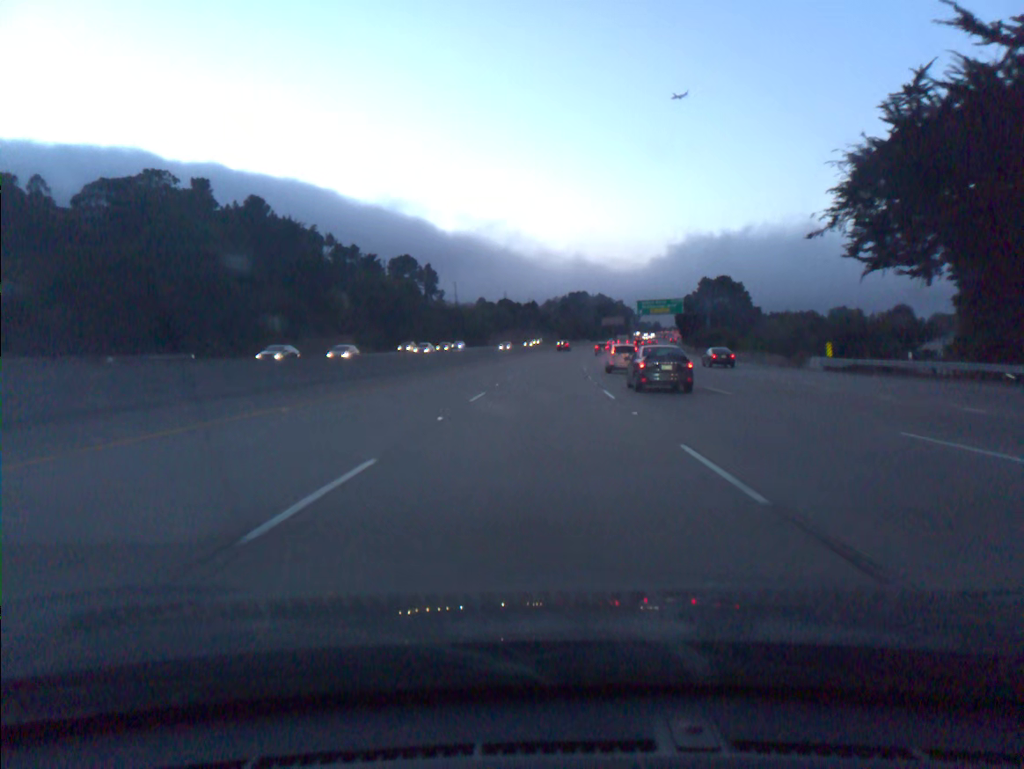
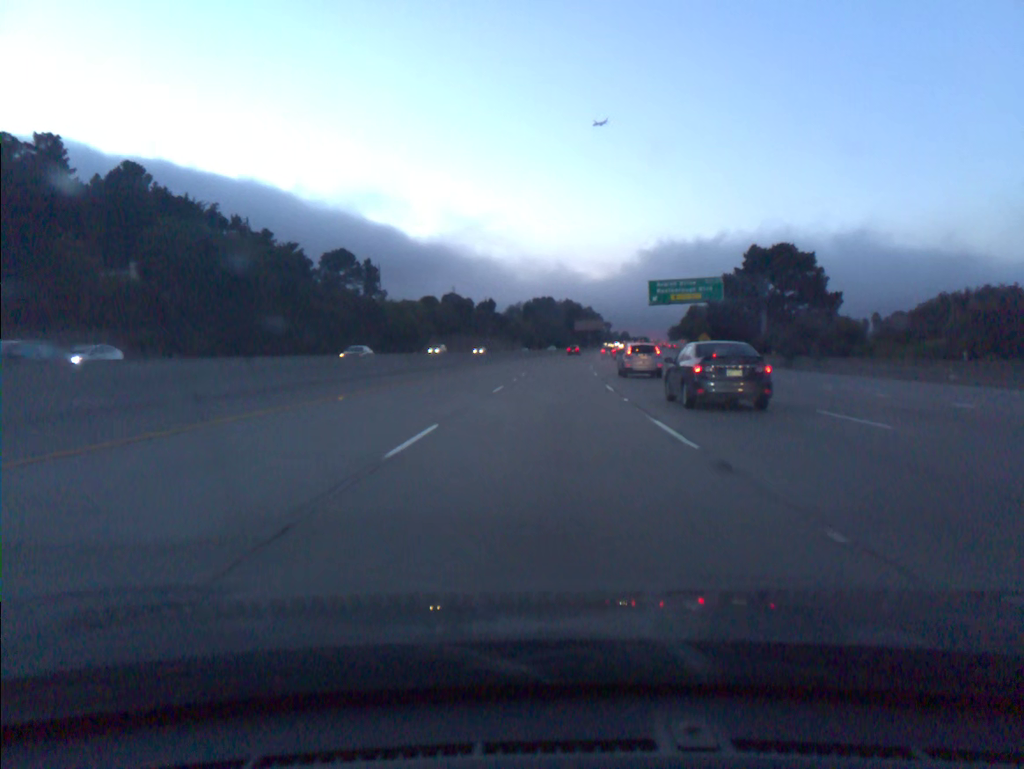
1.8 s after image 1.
(+1.2, +54.6) m; +3°
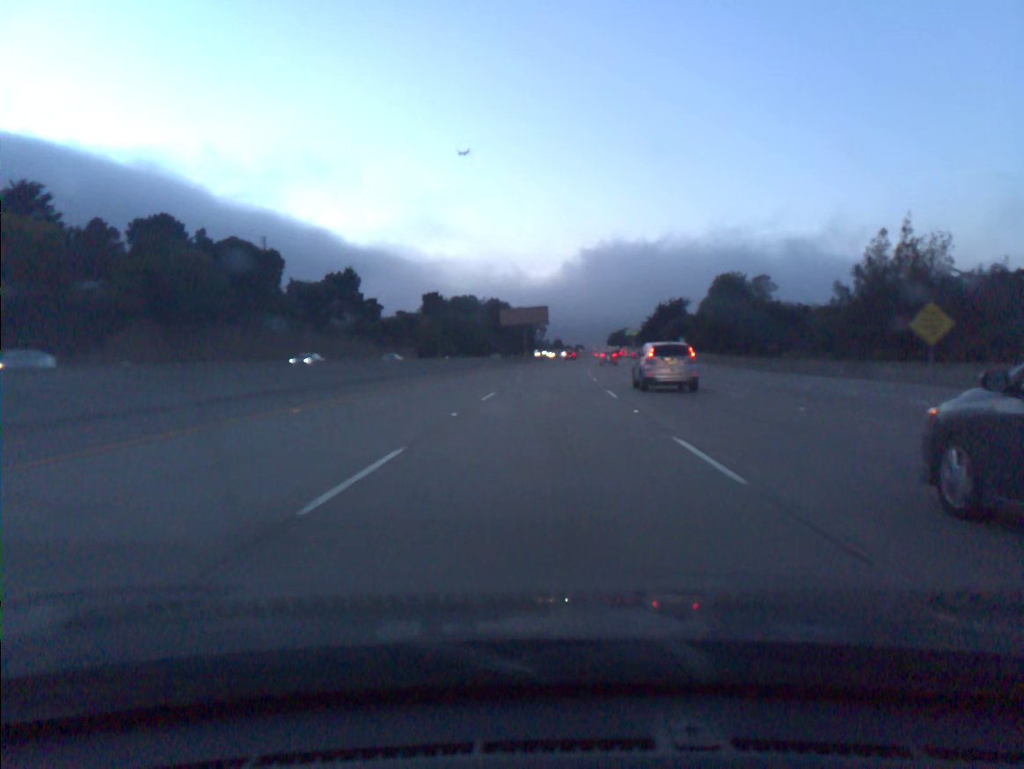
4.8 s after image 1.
(+4.5, +90.2) m; +5°
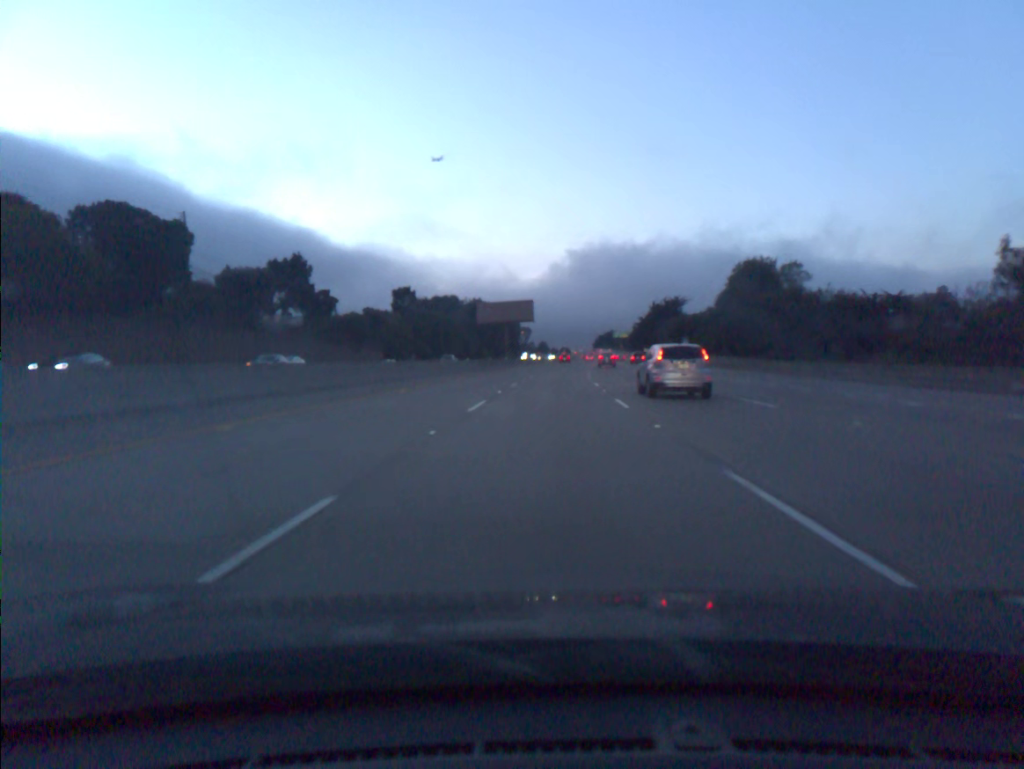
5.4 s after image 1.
(+0.2, +18.1) m; +1°
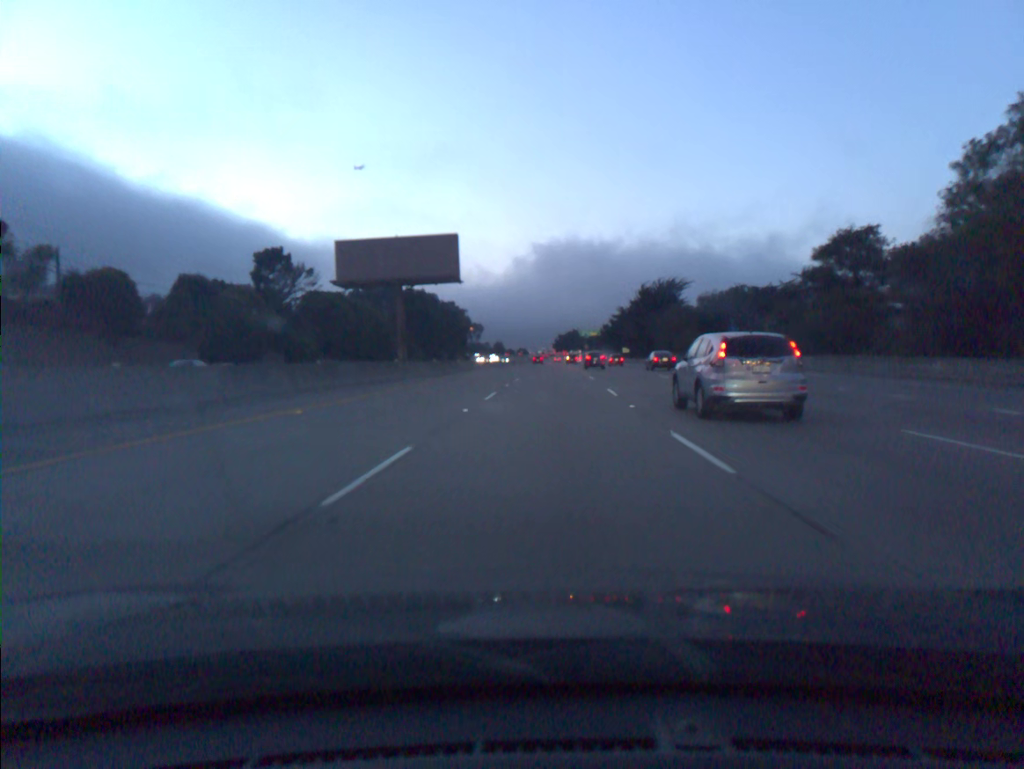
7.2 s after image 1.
(+1.5, +54.4) m; +3°
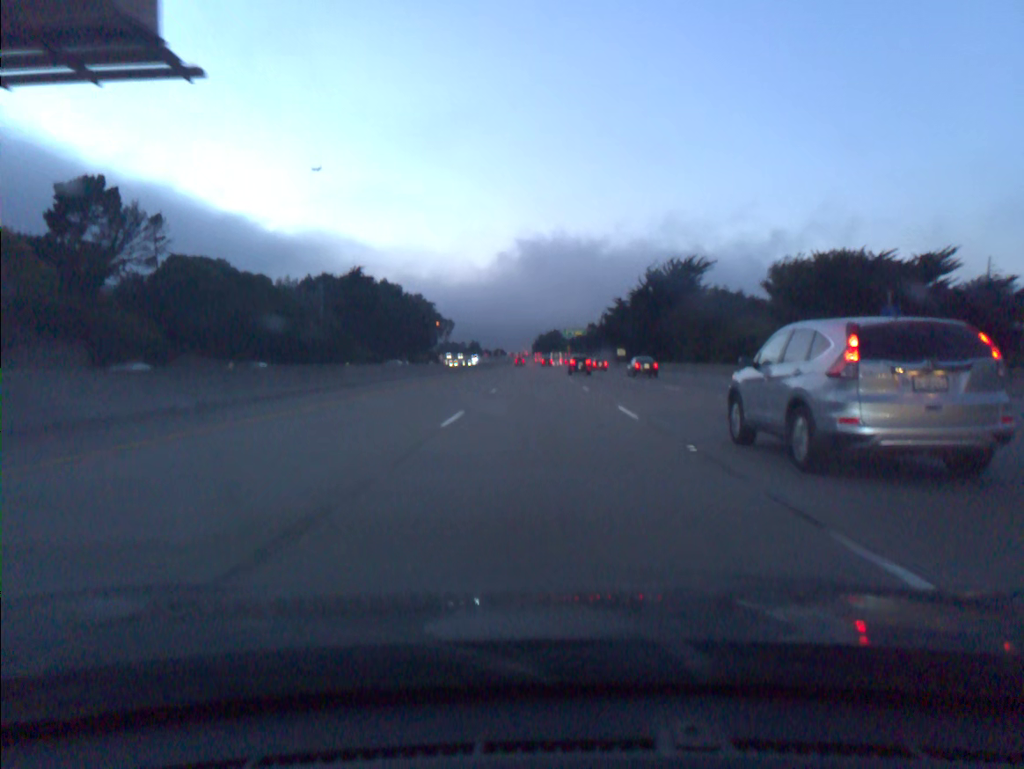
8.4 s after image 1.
(+0.6, +36.4) m; +2°
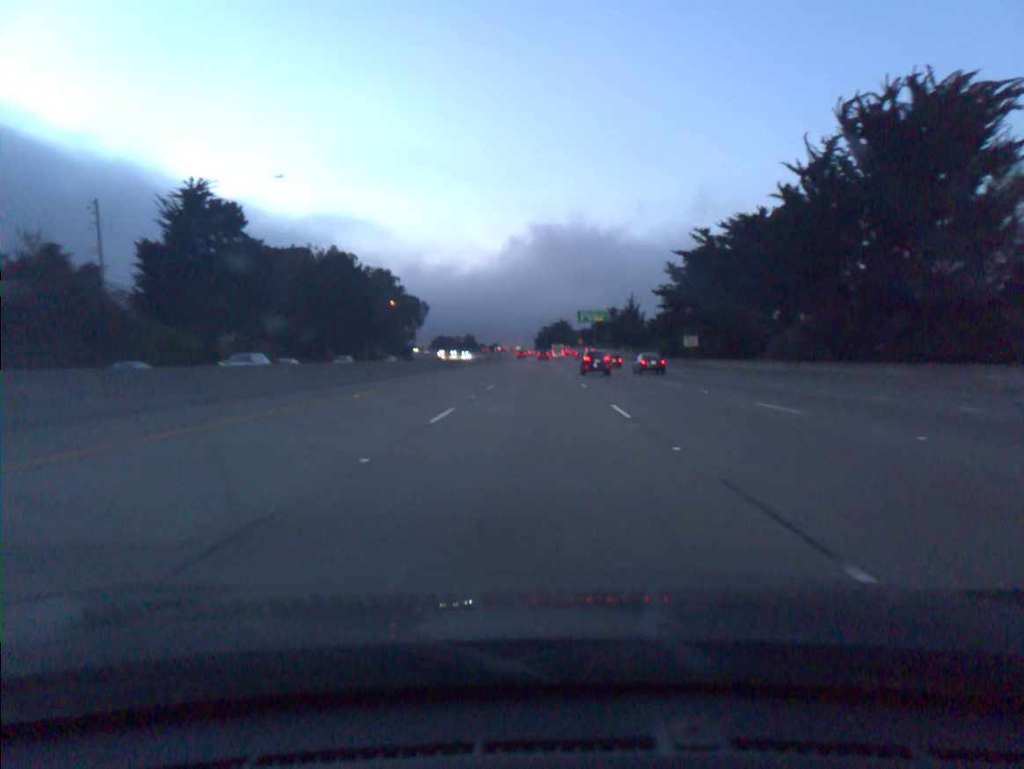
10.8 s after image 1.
(+0.1, +73.1) m; 0°
